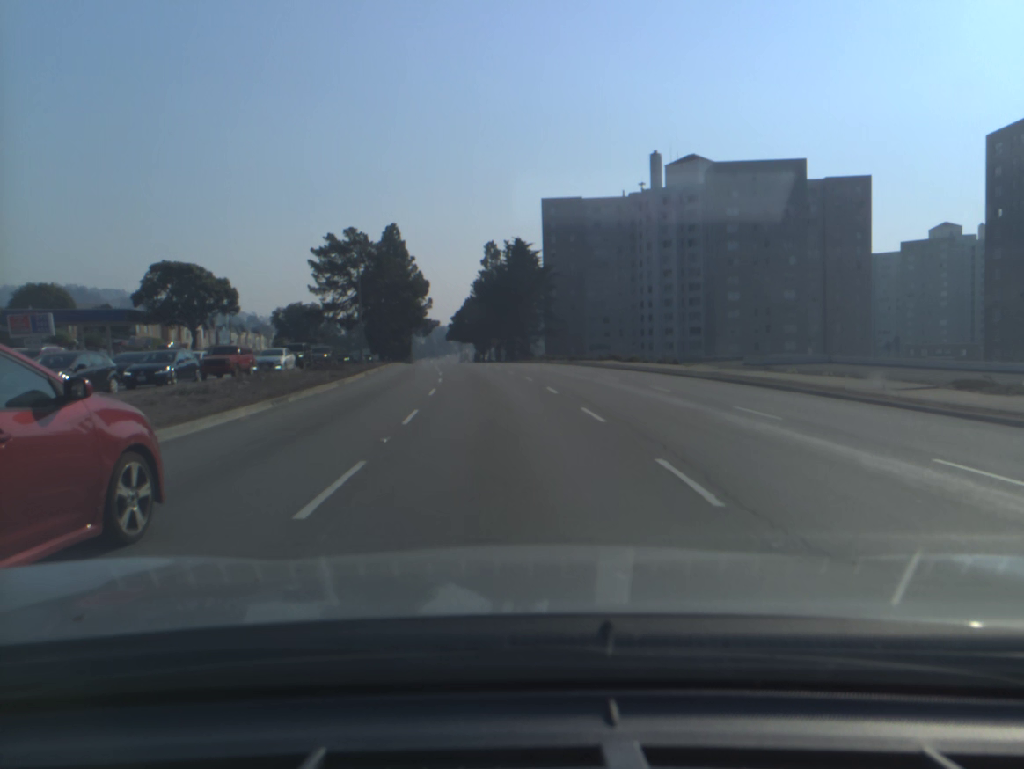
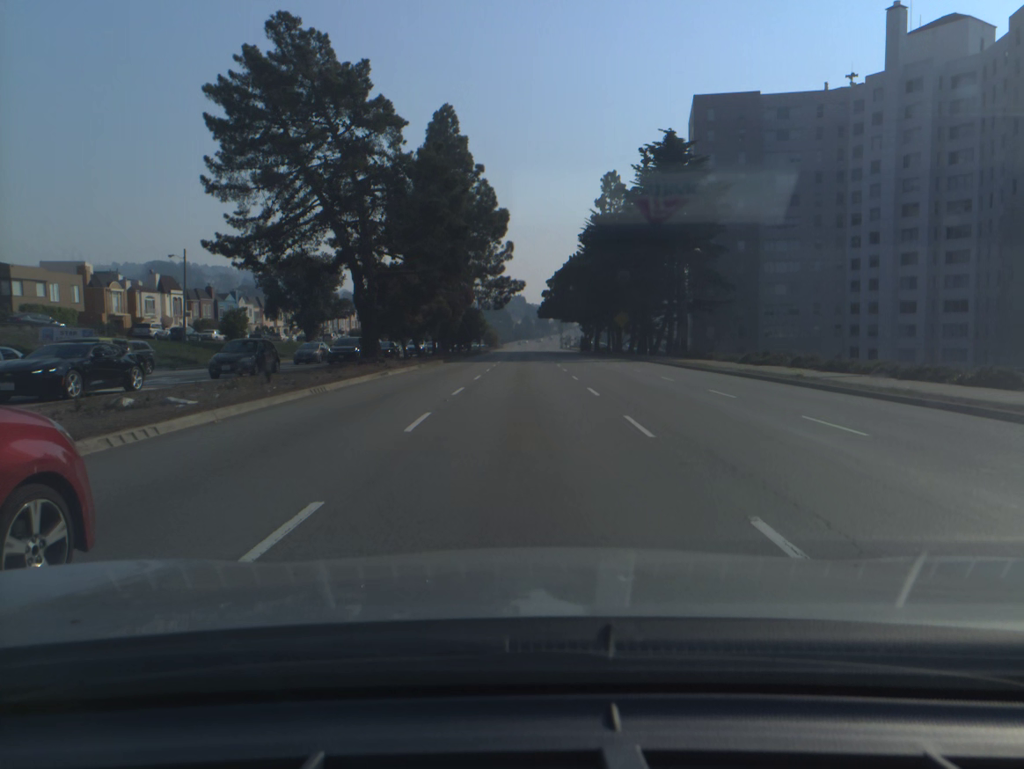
(-4.1, +54.0) m; -7°
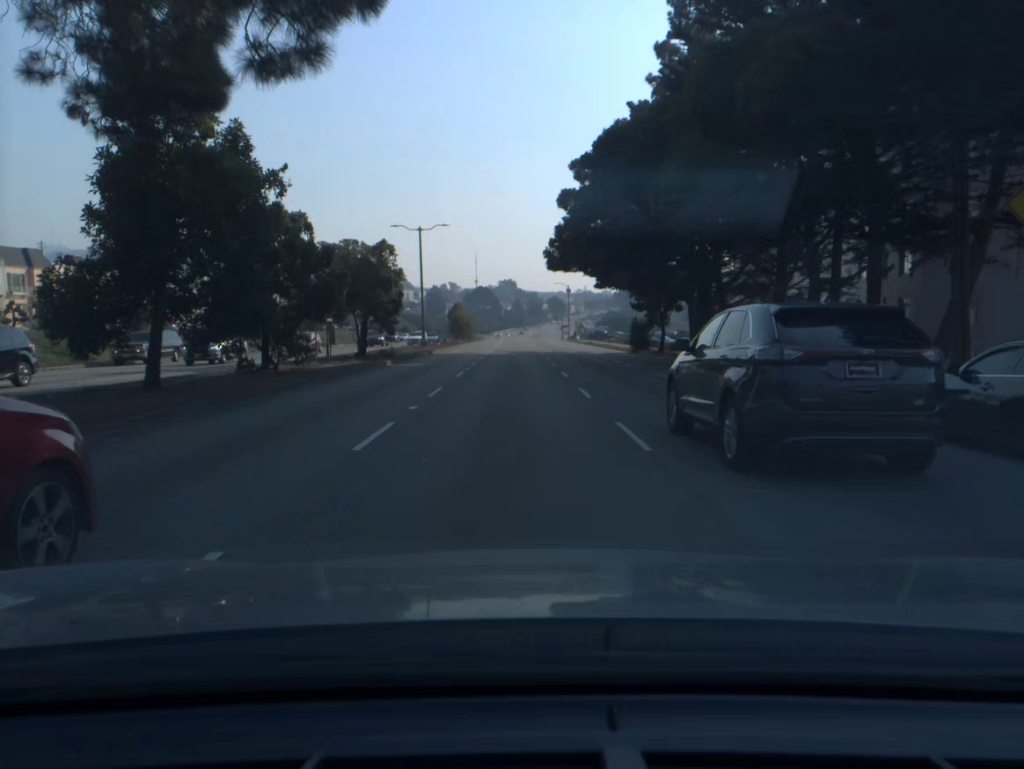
(+0.4, +61.1) m; +1°
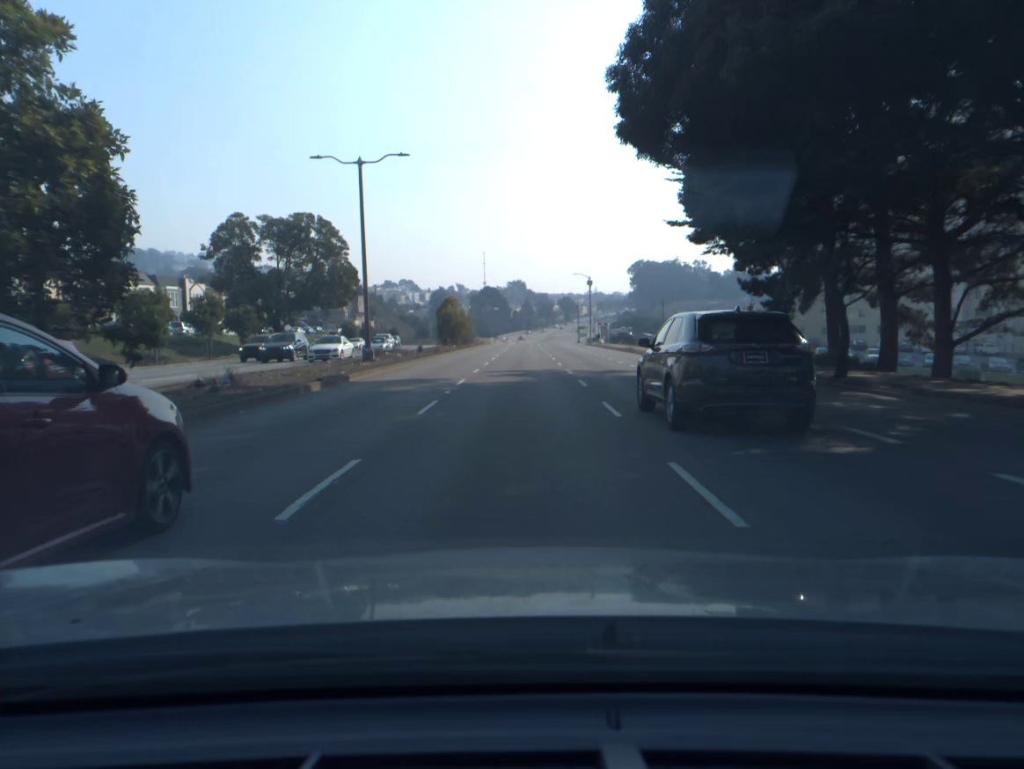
(-0.1, +25.6) m; -1°
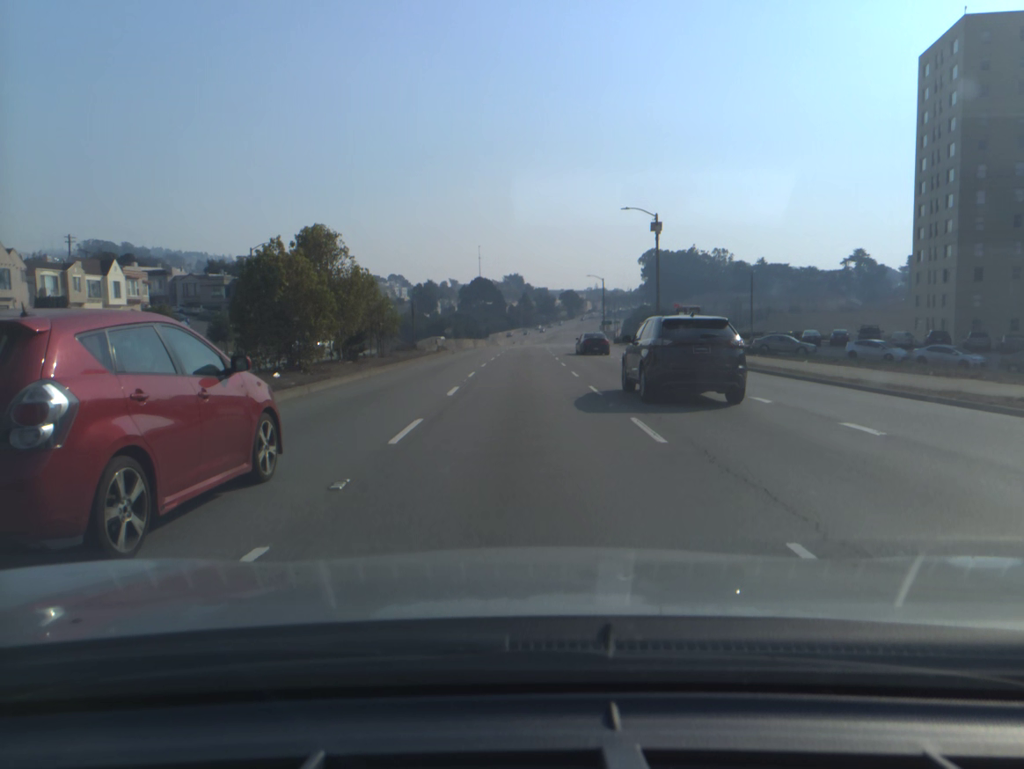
(0.0, +55.1) m; 0°
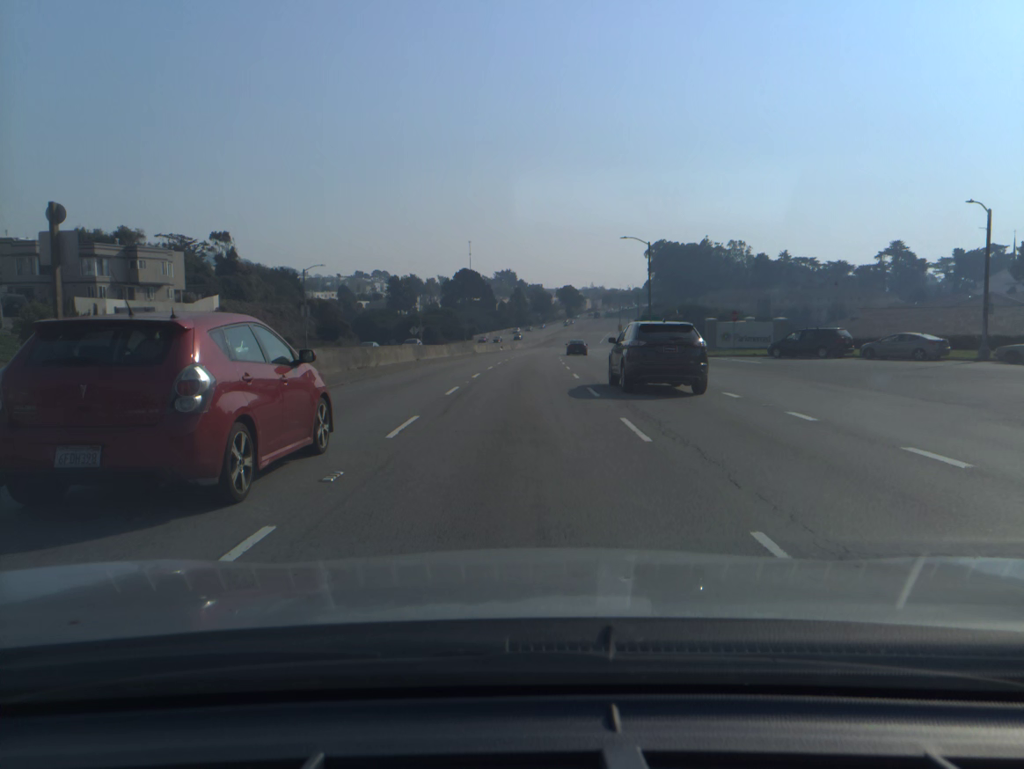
(+0.2, +43.9) m; 0°
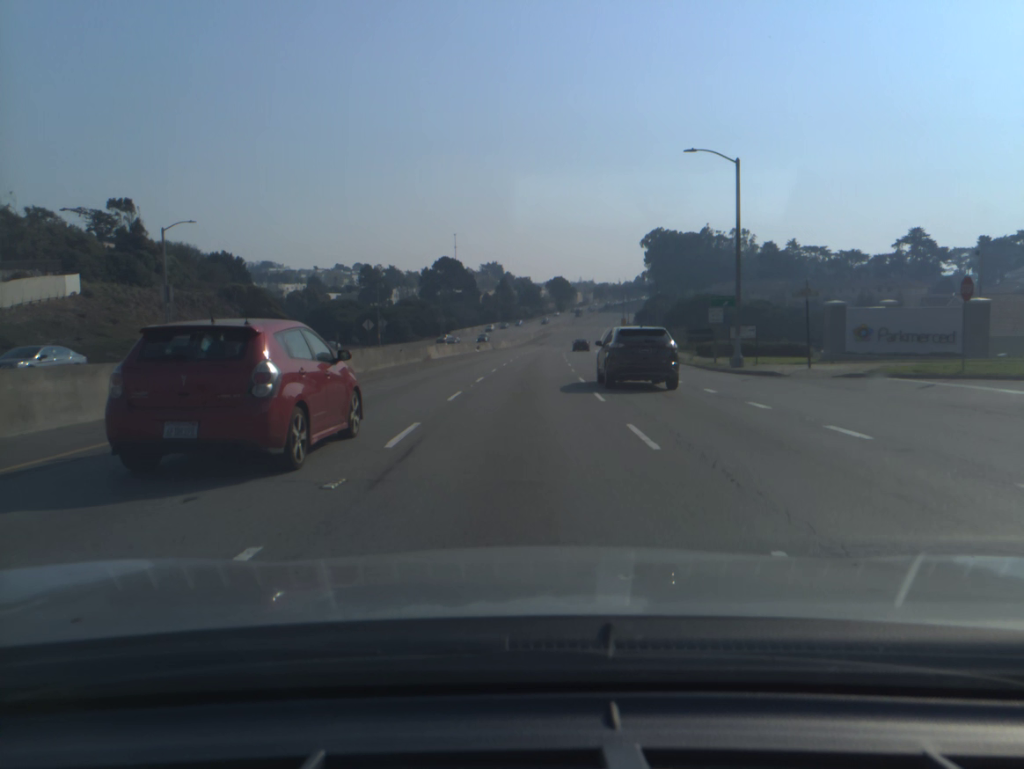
(+0.3, +30.0) m; +1°
